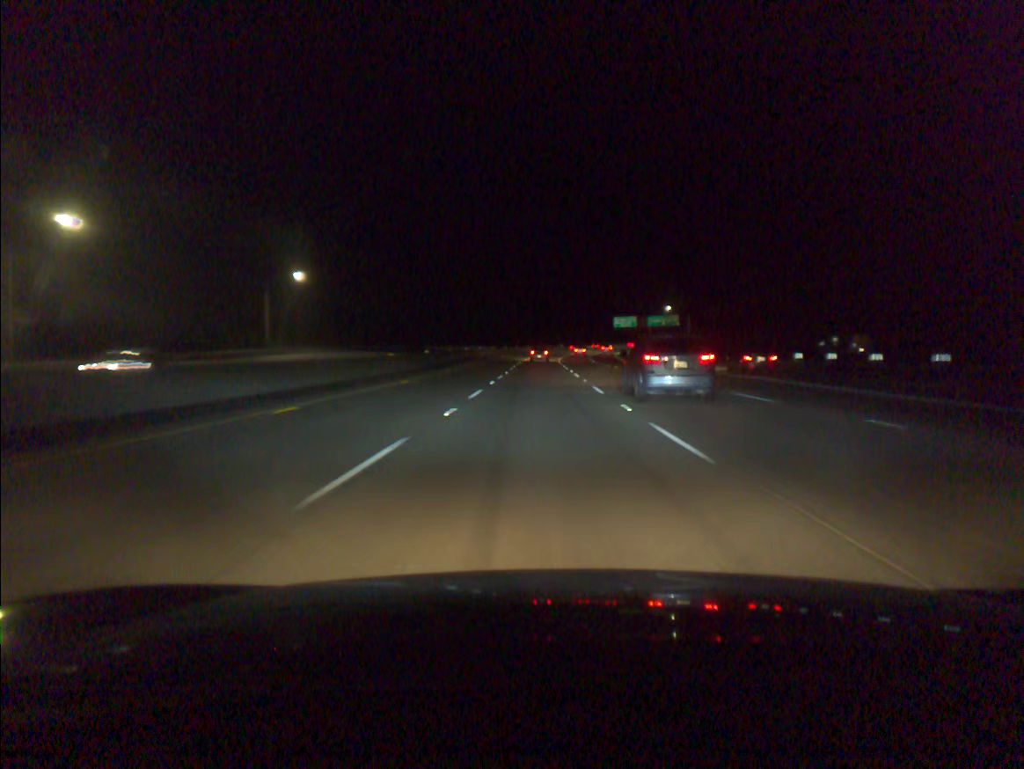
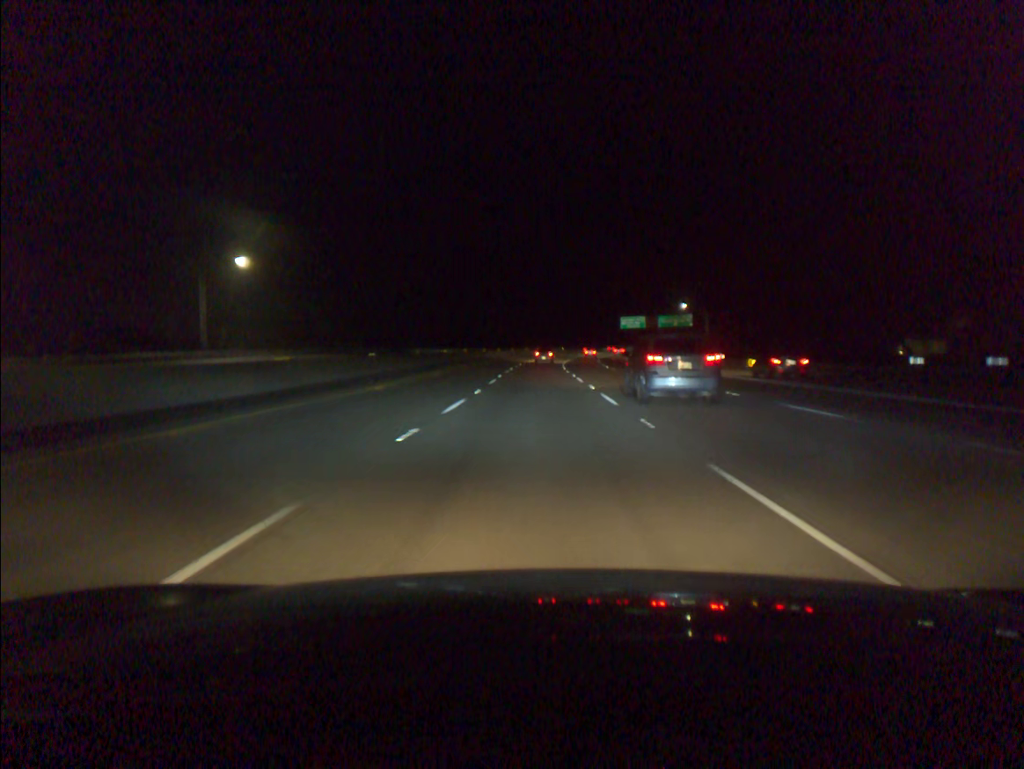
(0.0, +19.1) m; 0°
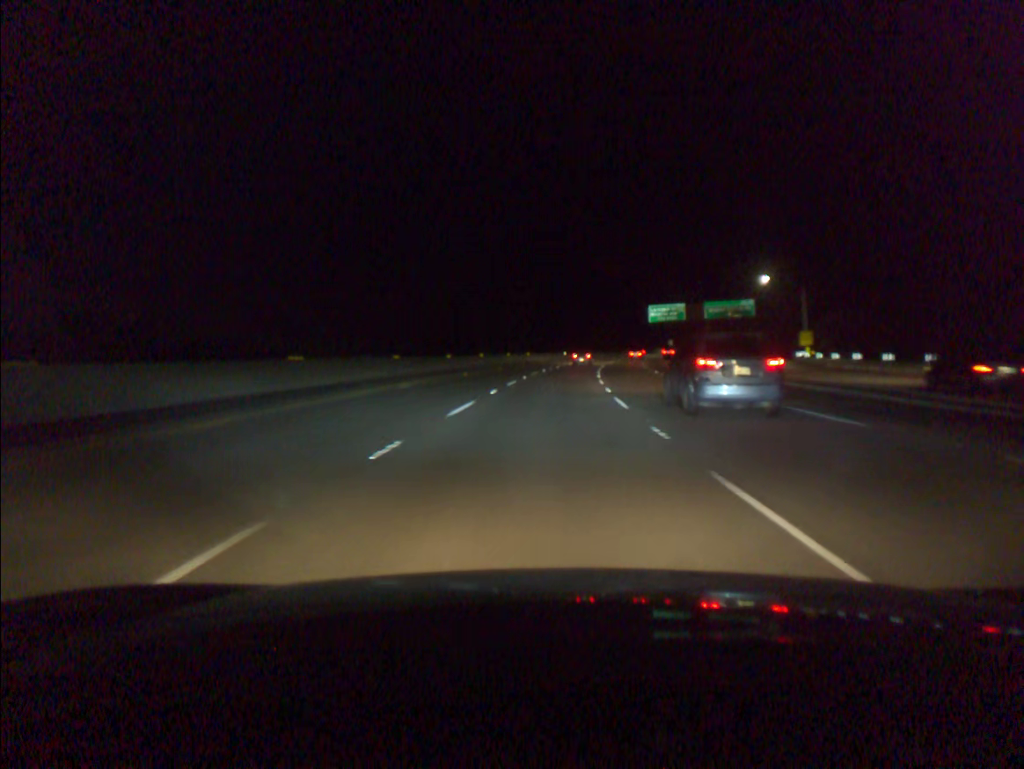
(+0.1, +57.3) m; +1°
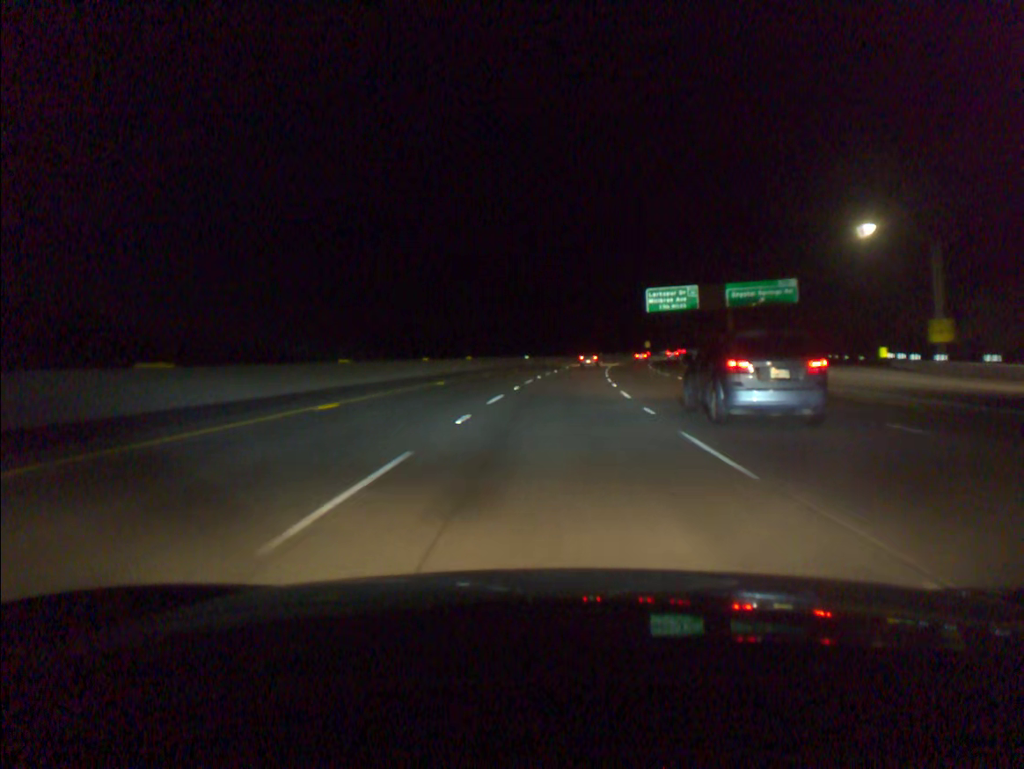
(+0.8, +38.4) m; +3°
